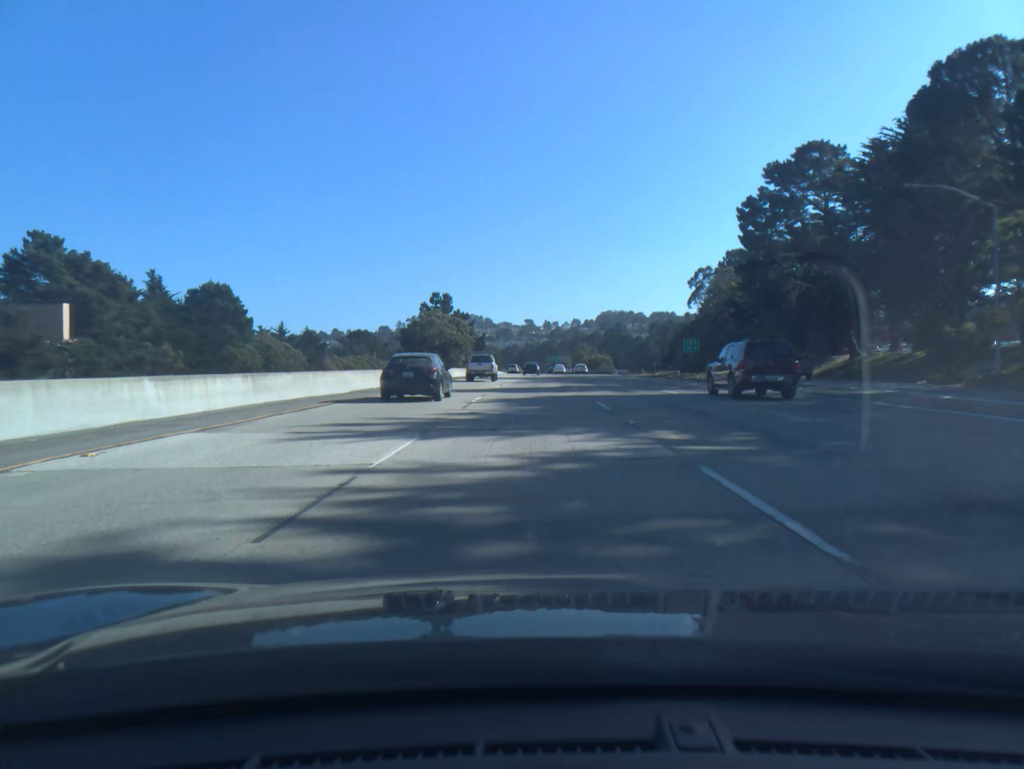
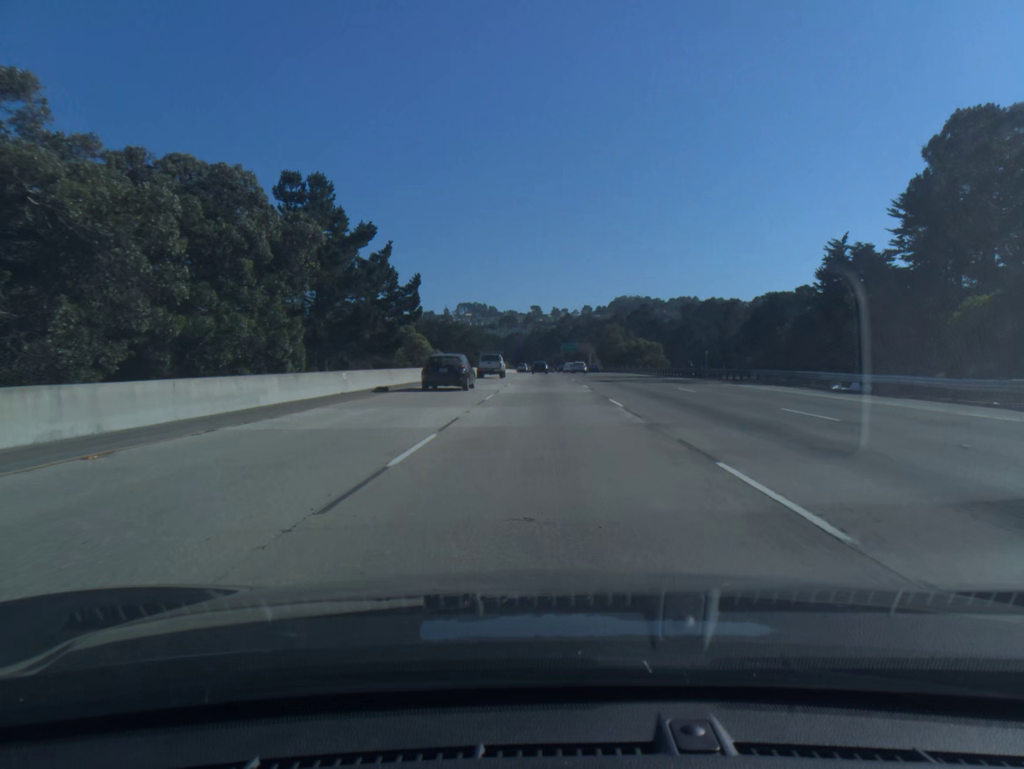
(-0.8, +87.9) m; -1°
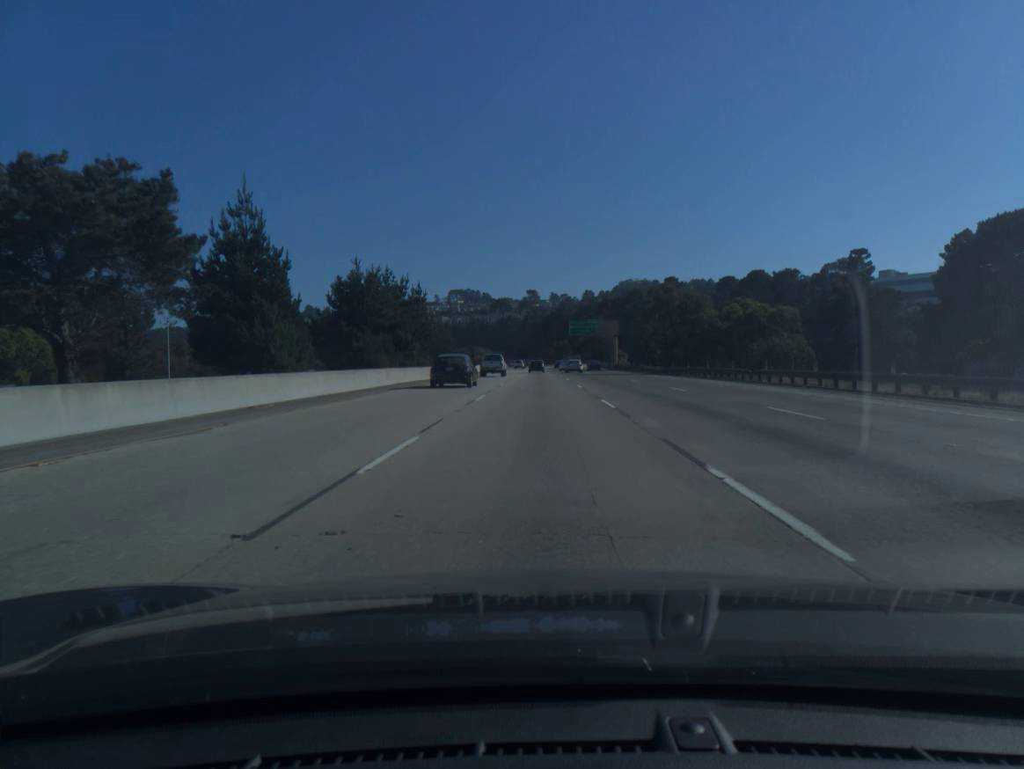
(+0.4, +88.2) m; 0°
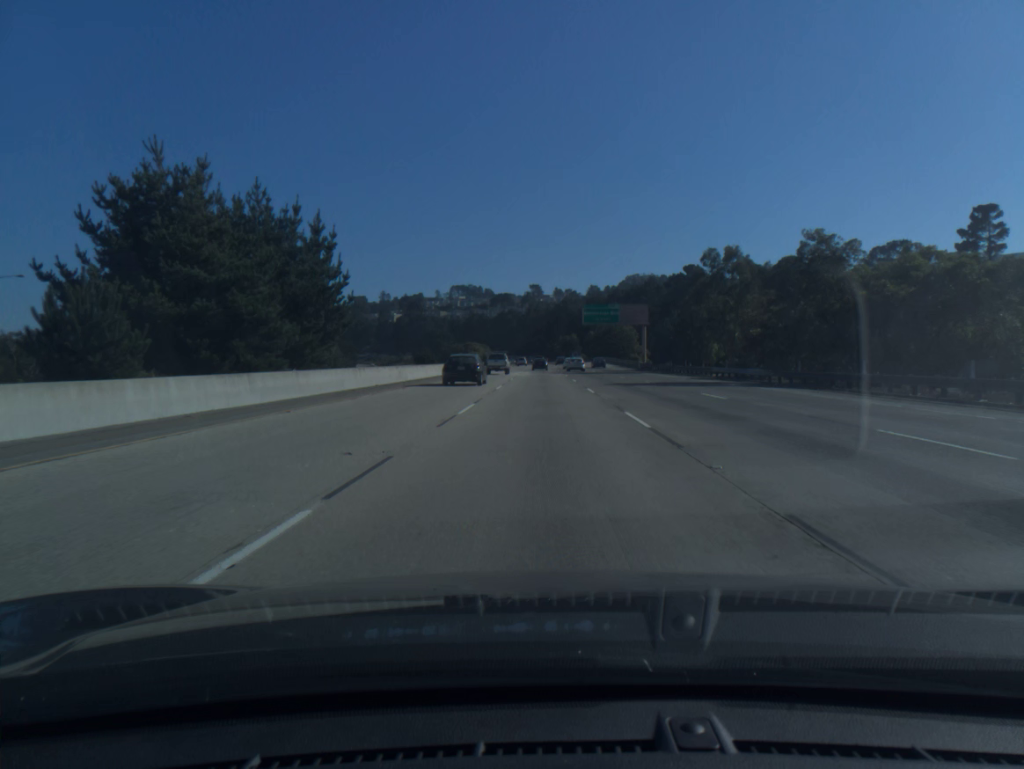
(-0.1, +35.3) m; 0°
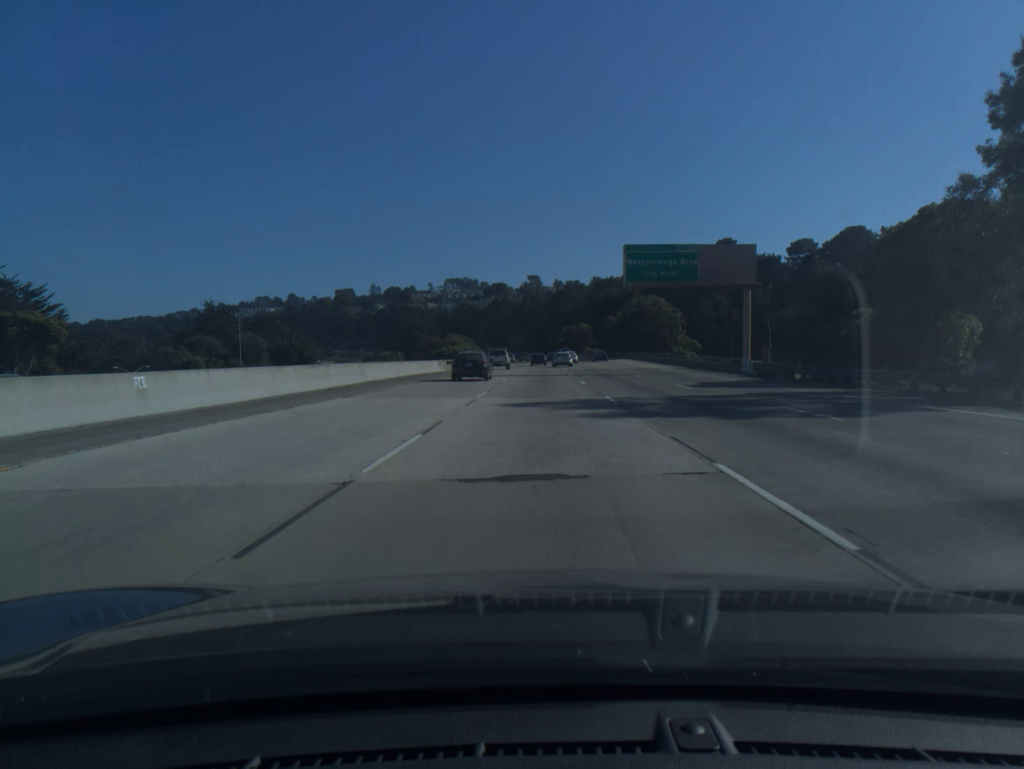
(+0.1, +52.9) m; 0°
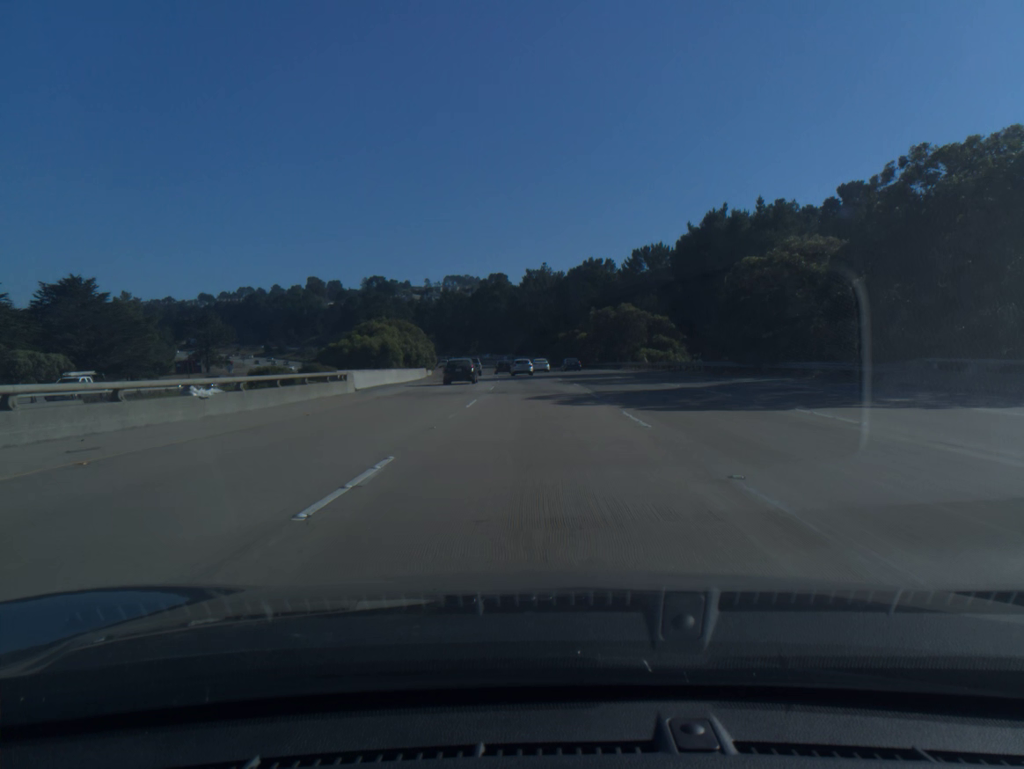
(+0.1, +87.7) m; 0°
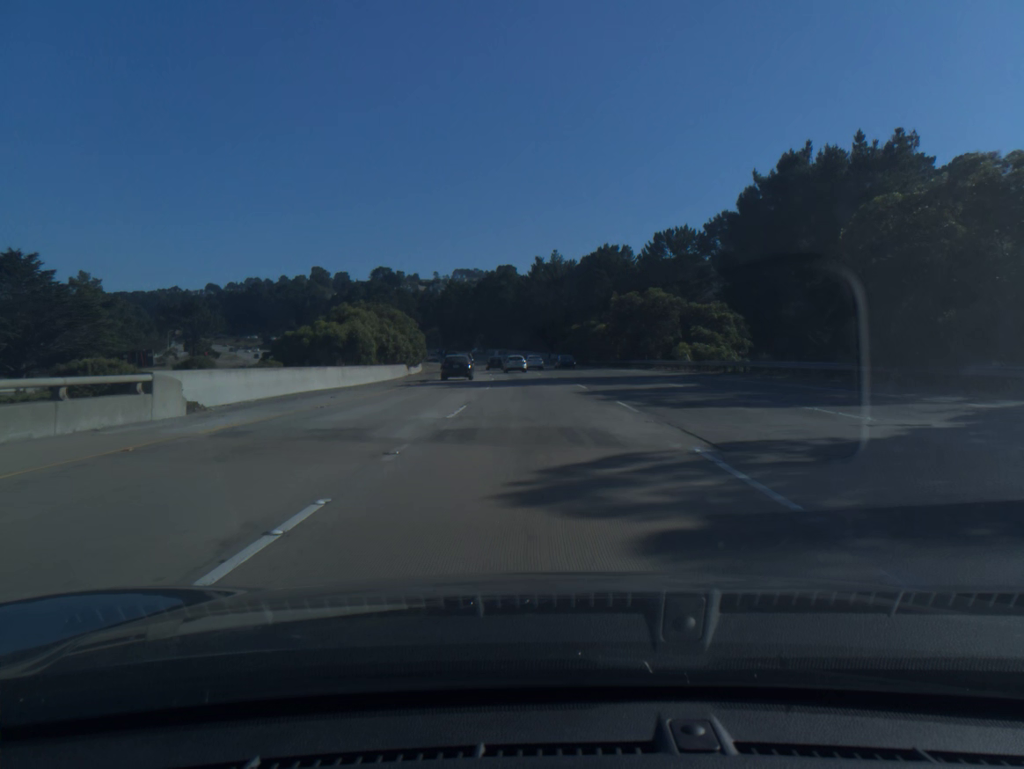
(-0.1, +17.5) m; -1°
